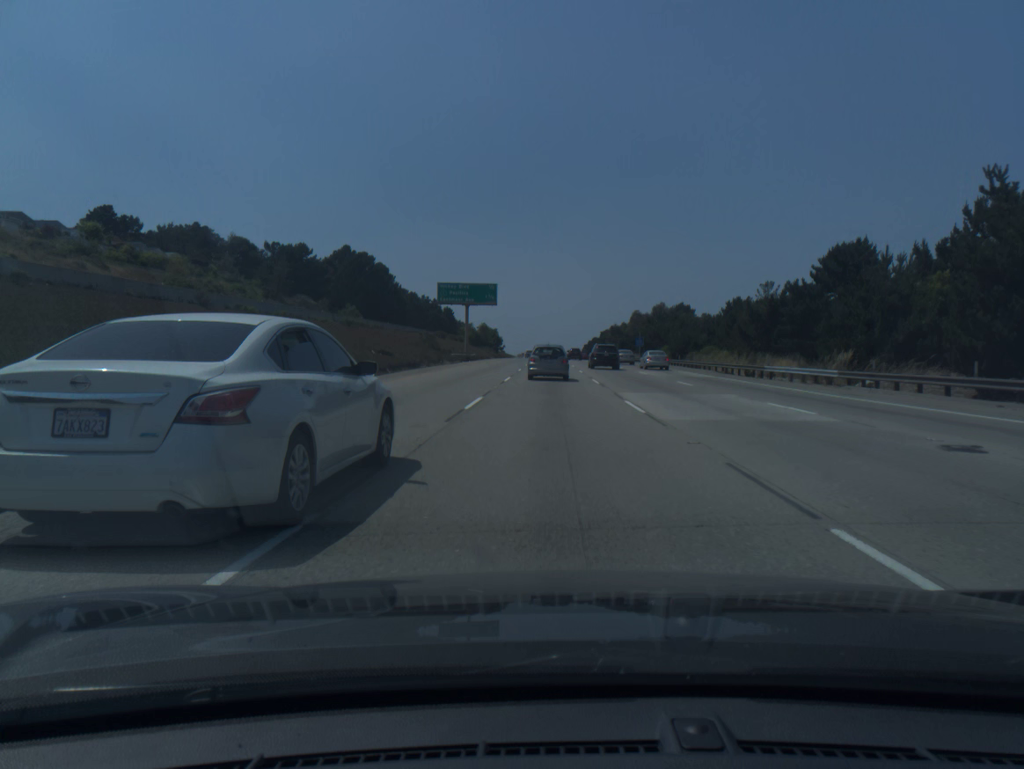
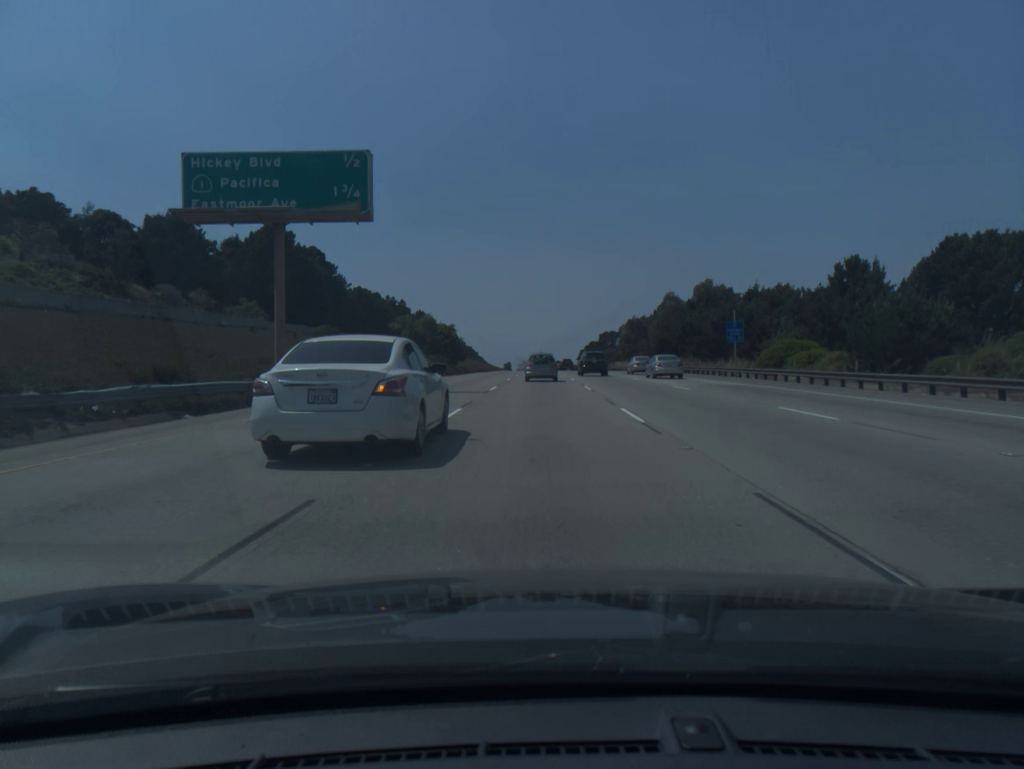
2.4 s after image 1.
(+0.5, +60.4) m; +1°
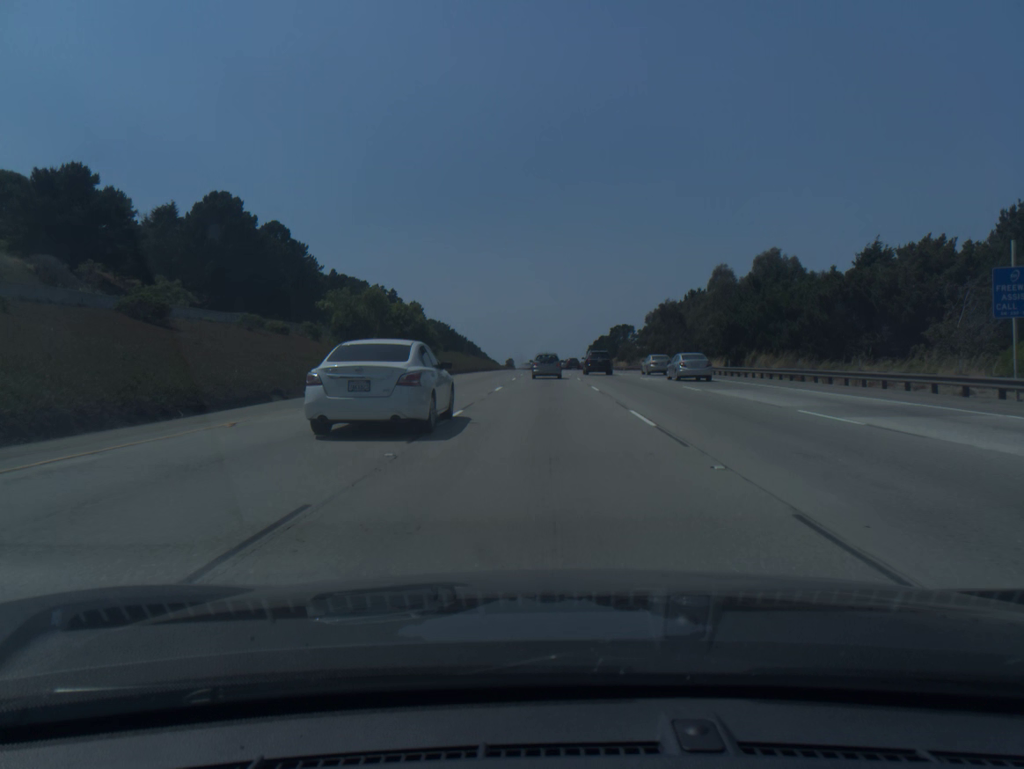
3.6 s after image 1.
(-0.1, +30.3) m; 0°
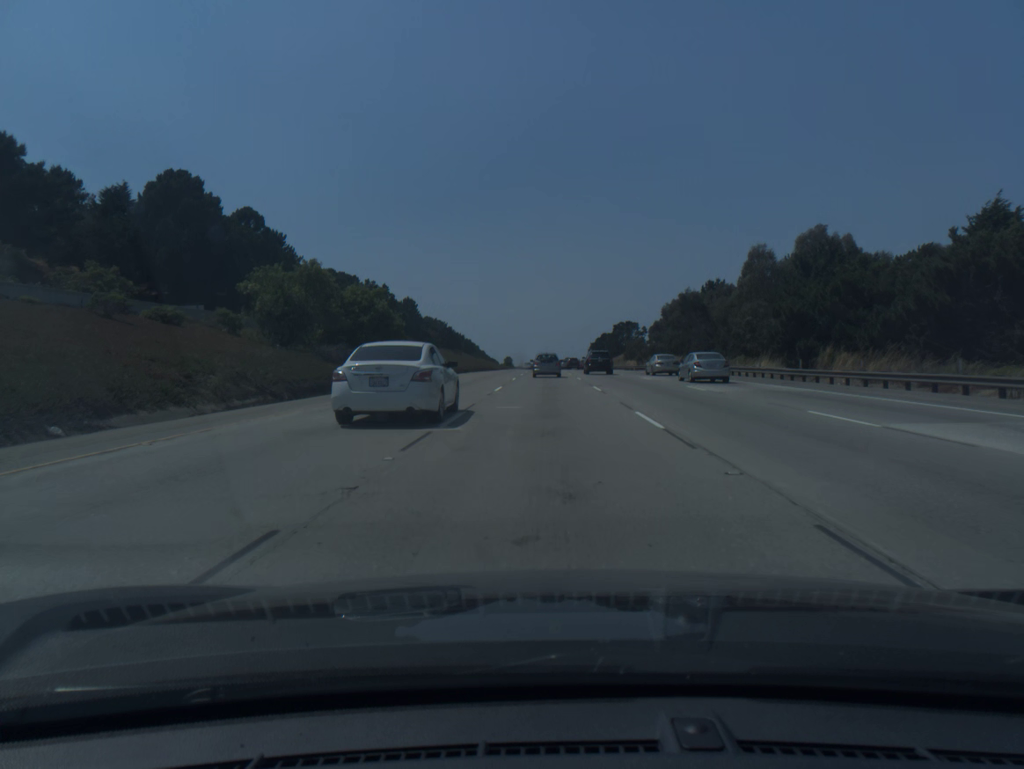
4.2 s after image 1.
(0.0, +15.1) m; 0°
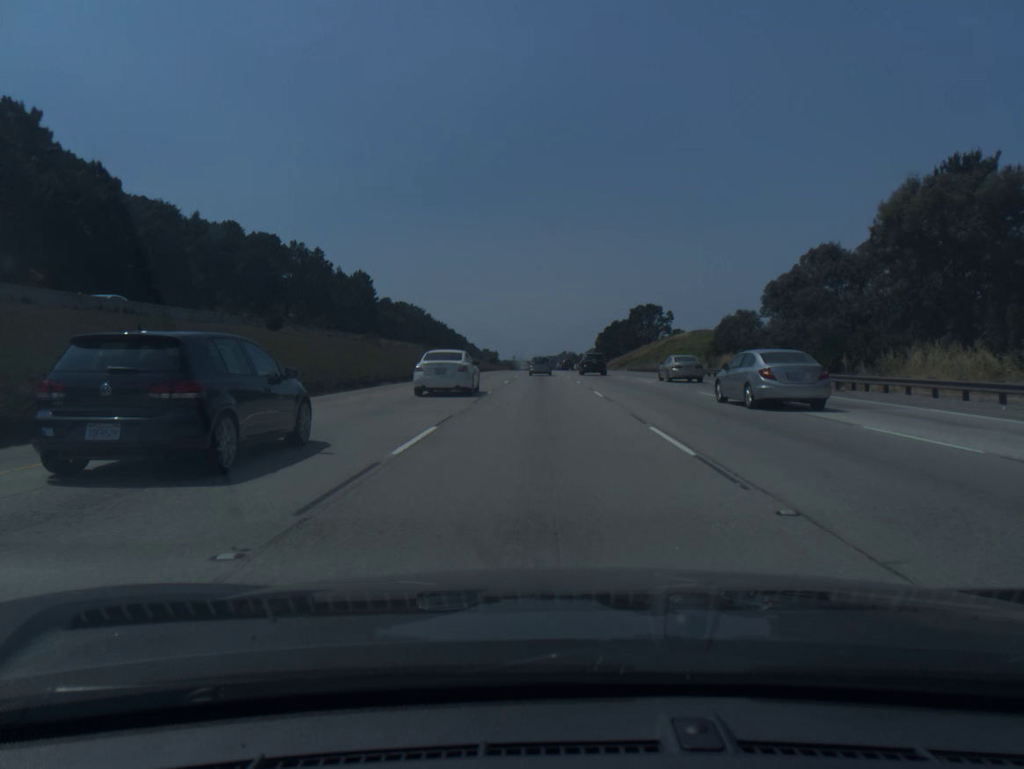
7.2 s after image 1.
(+0.2, +76.0) m; 0°
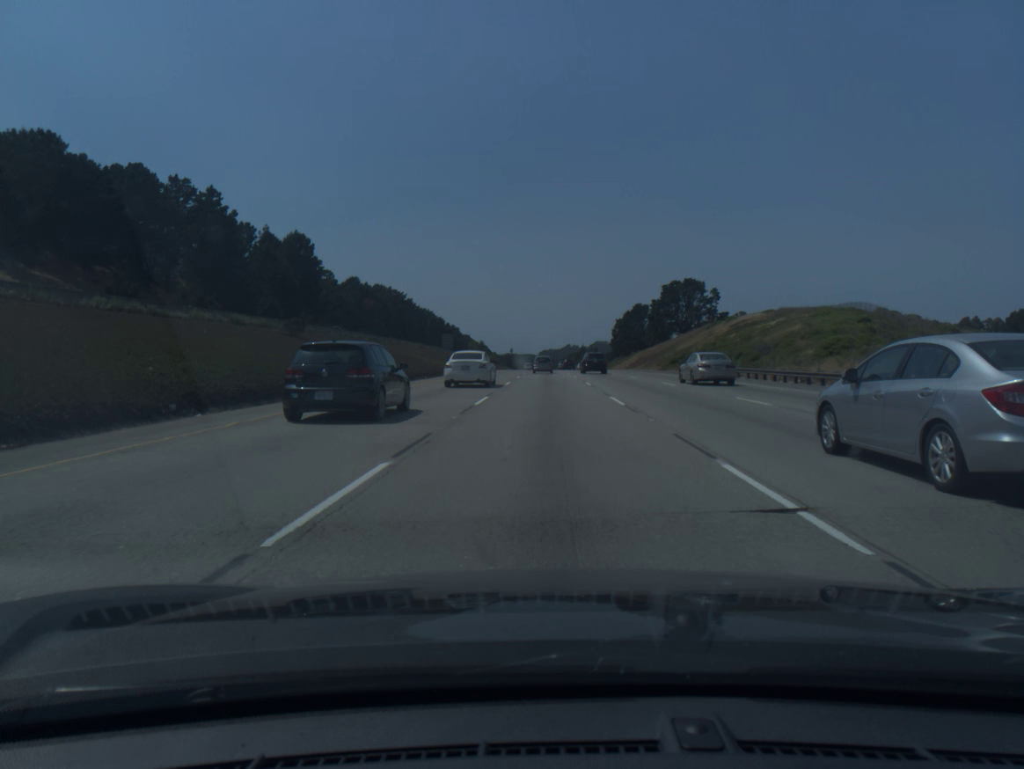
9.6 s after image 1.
(-0.1, +63.1) m; 0°
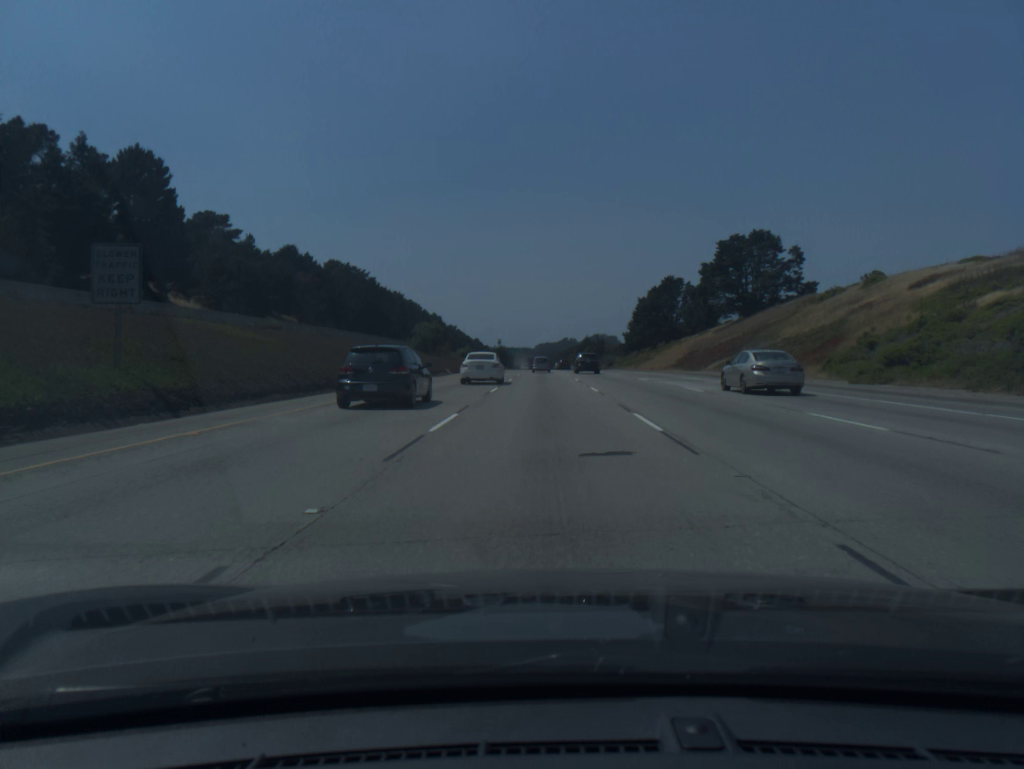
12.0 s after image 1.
(+0.3, +65.4) m; 0°
